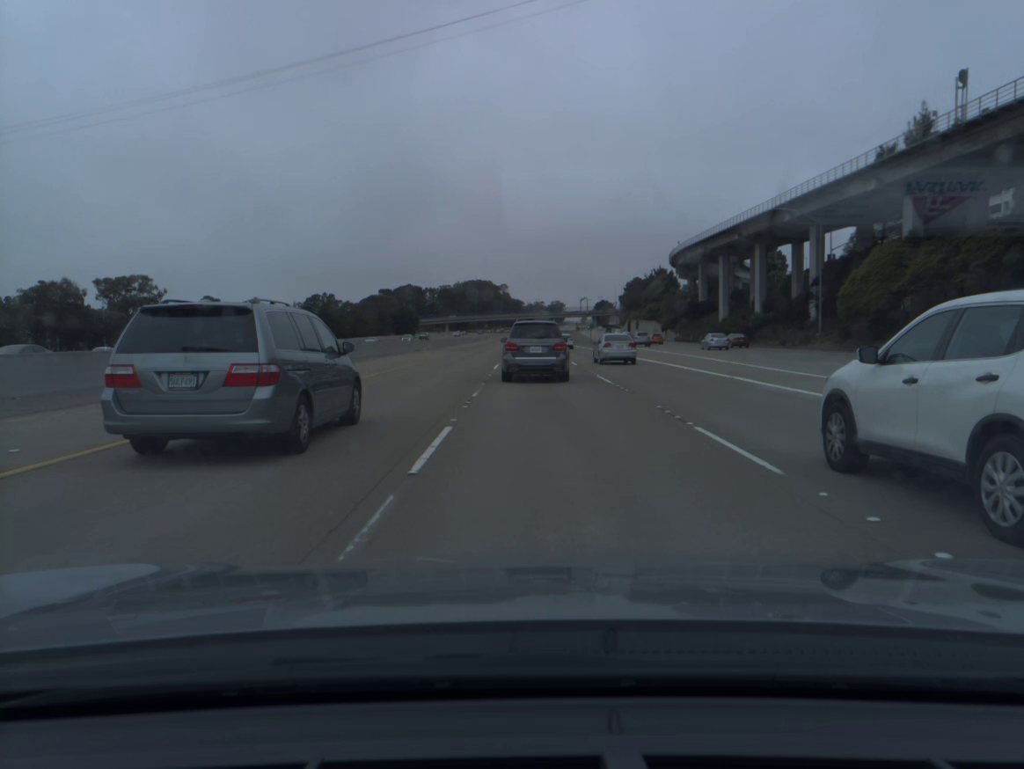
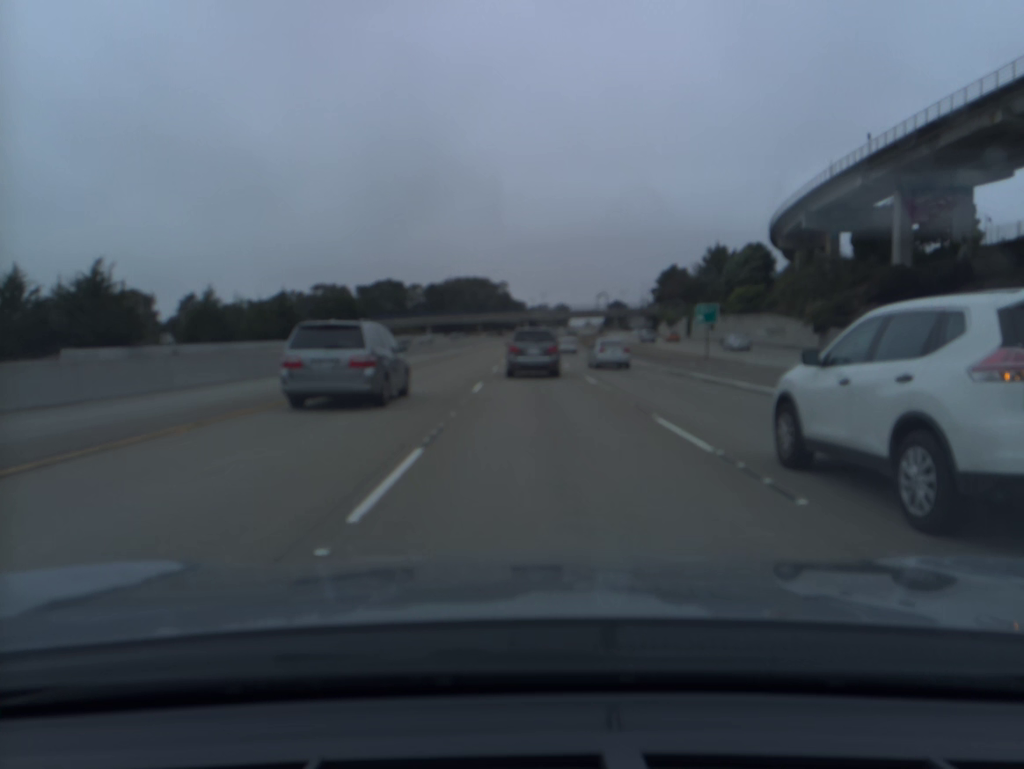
(0.0, +85.4) m; 0°
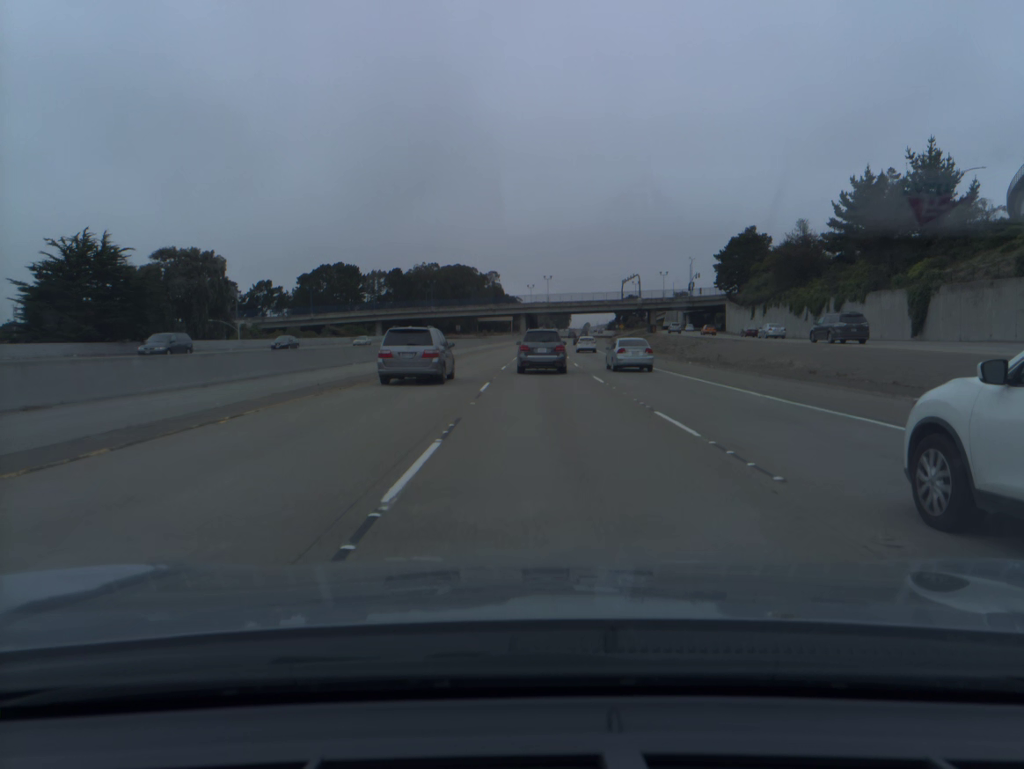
(0.0, +85.8) m; 0°
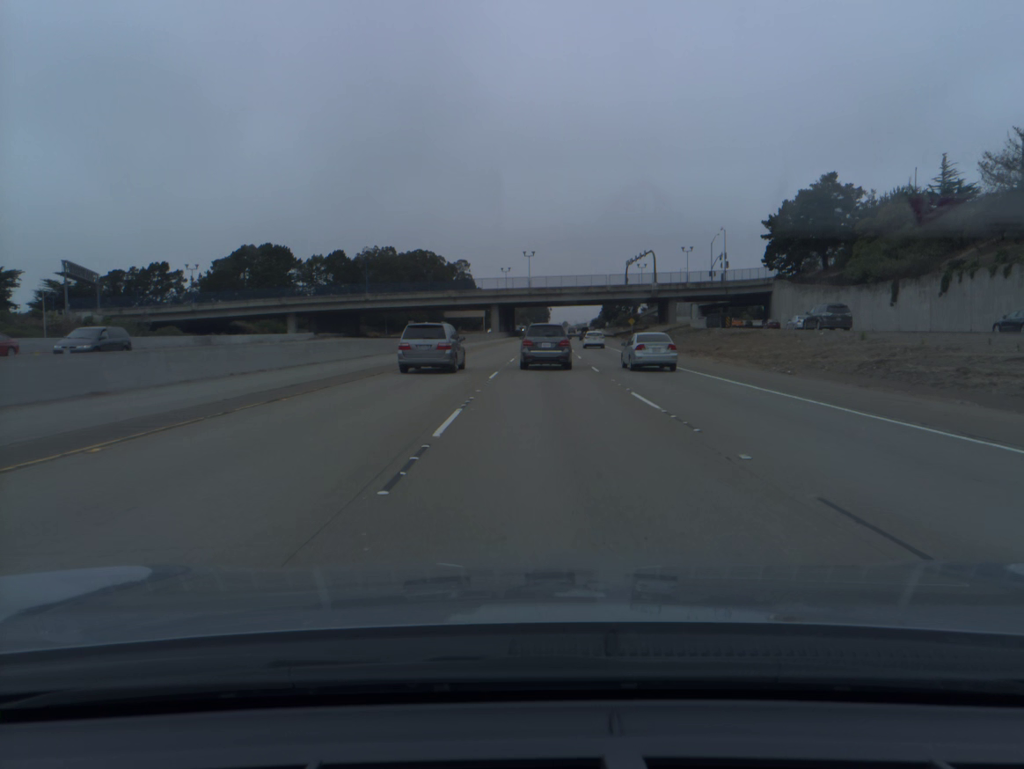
(+0.7, +54.5) m; +2°
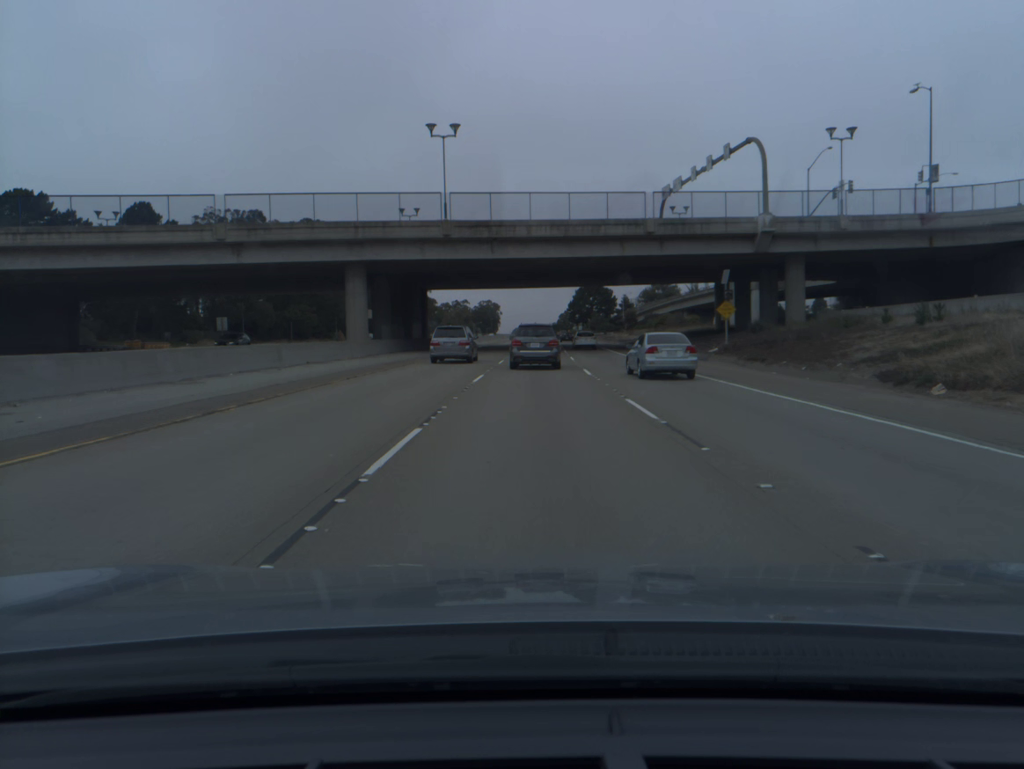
(+3.1, +89.2) m; +4°
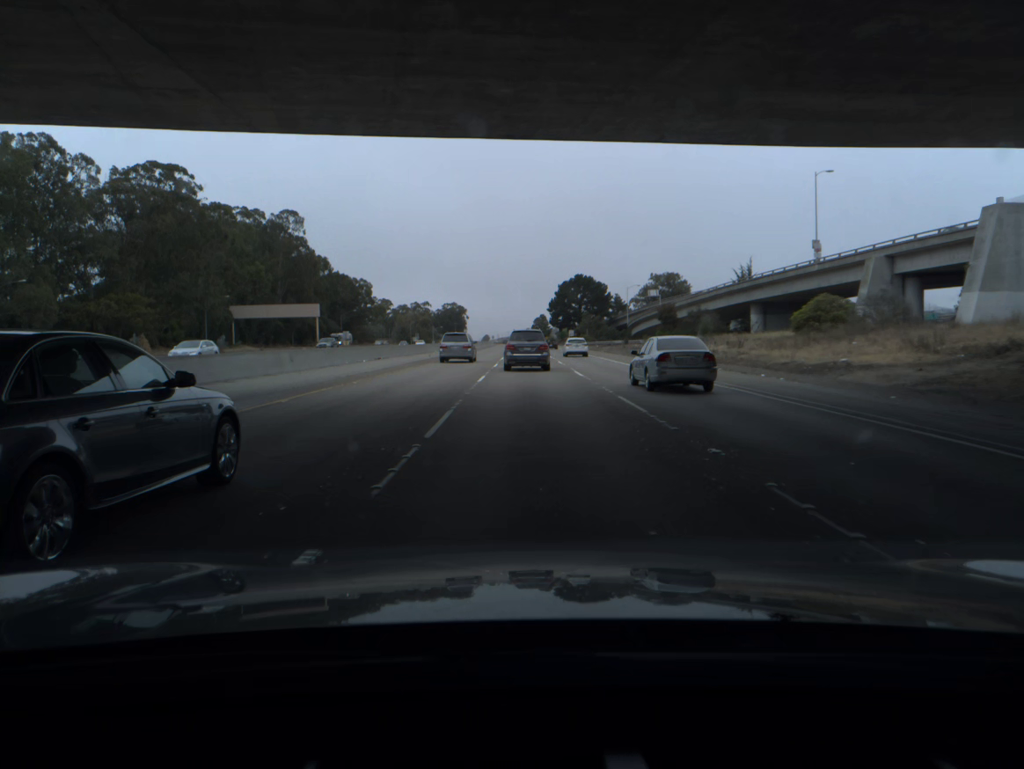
(+1.1, +70.2) m; +2°
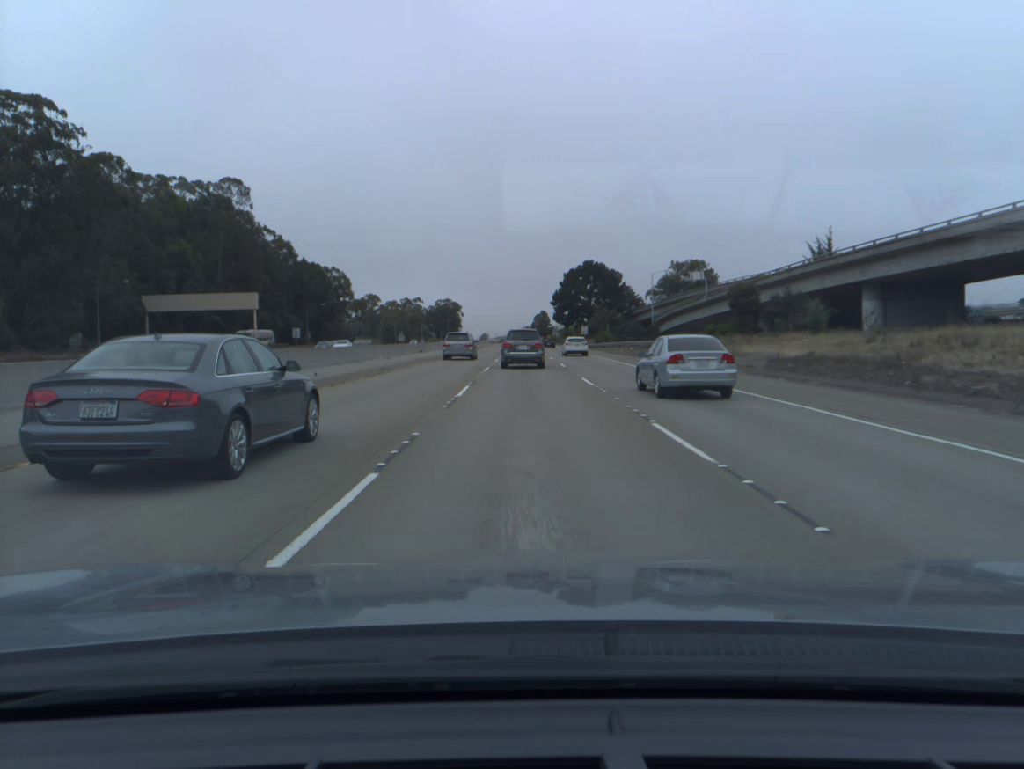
(+0.1, +35.2) m; 0°
